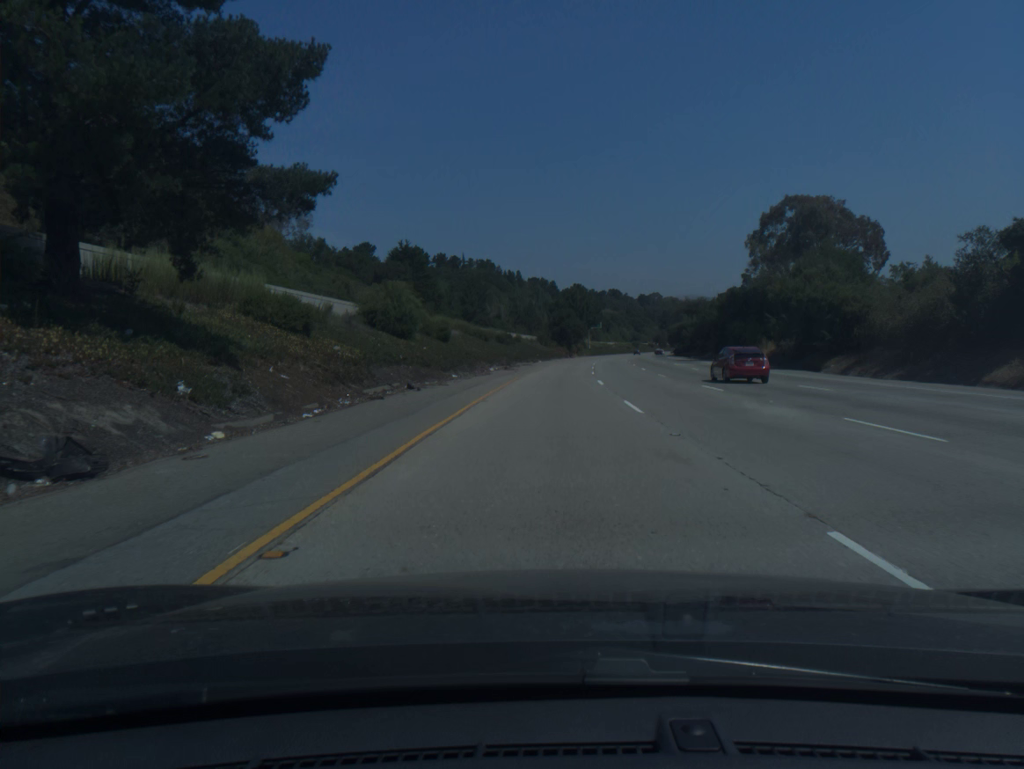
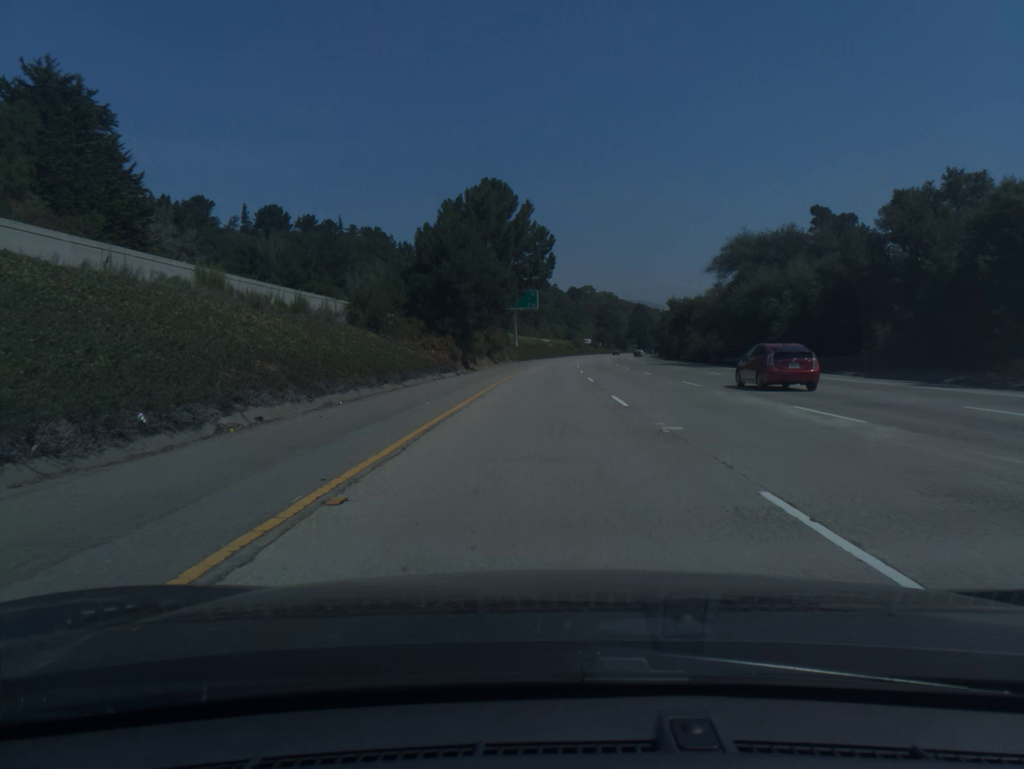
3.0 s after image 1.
(+5.2, +100.5) m; +6°
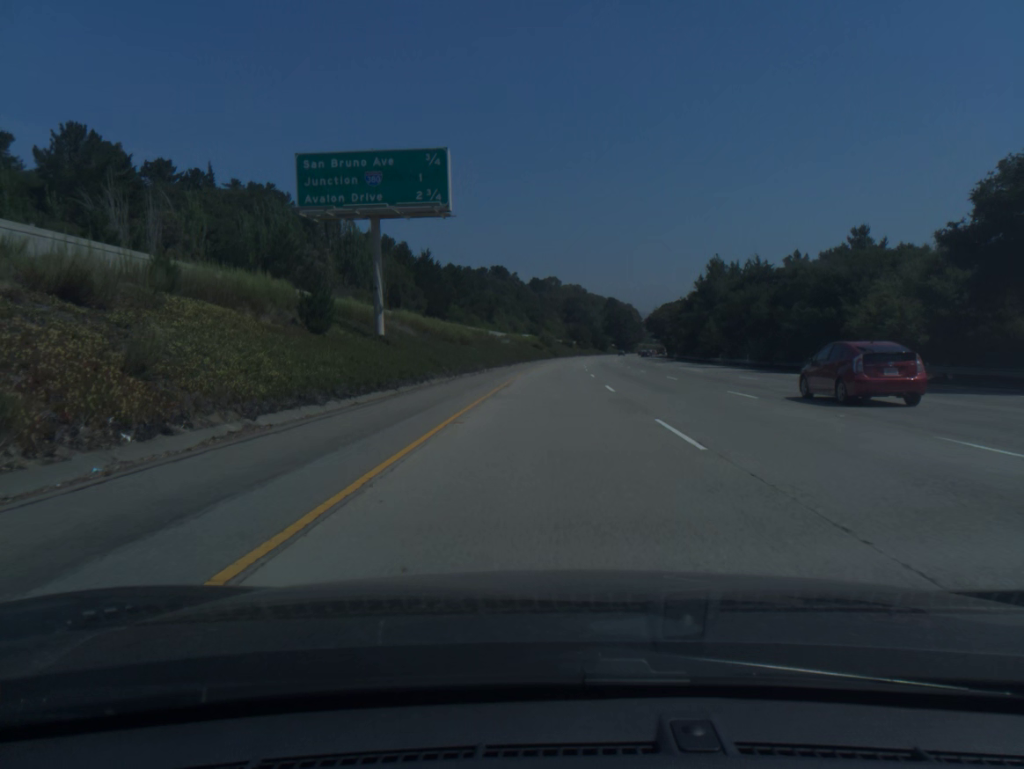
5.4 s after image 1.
(+1.9, +80.4) m; +3°
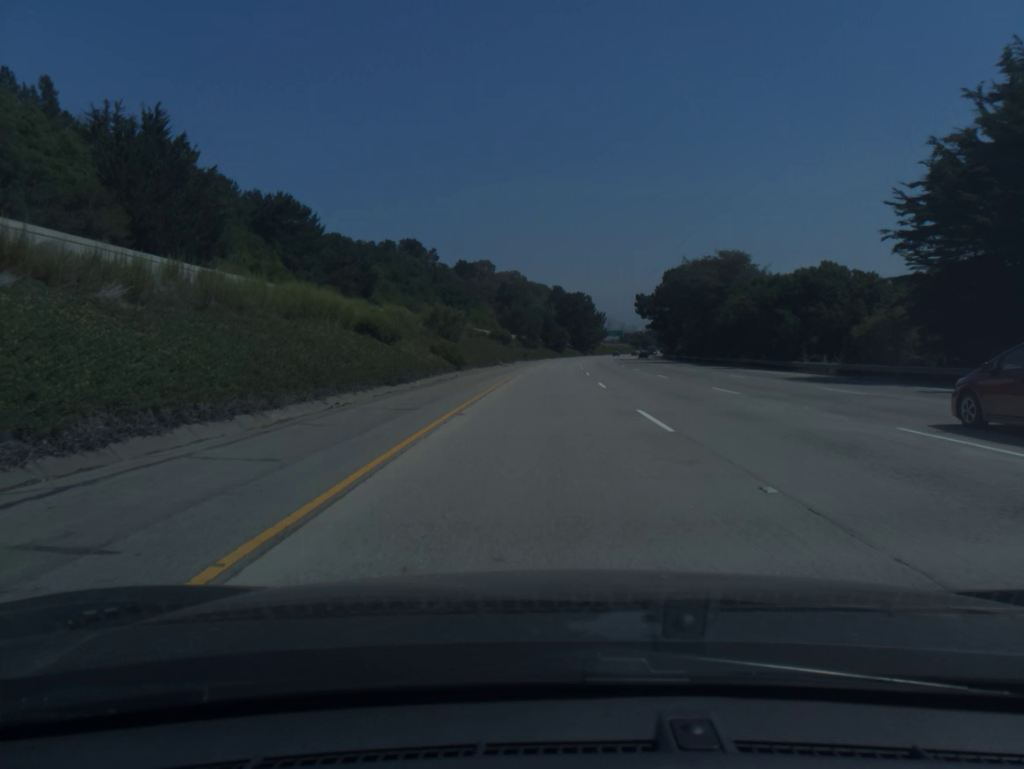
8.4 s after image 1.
(+4.0, +100.5) m; +5°
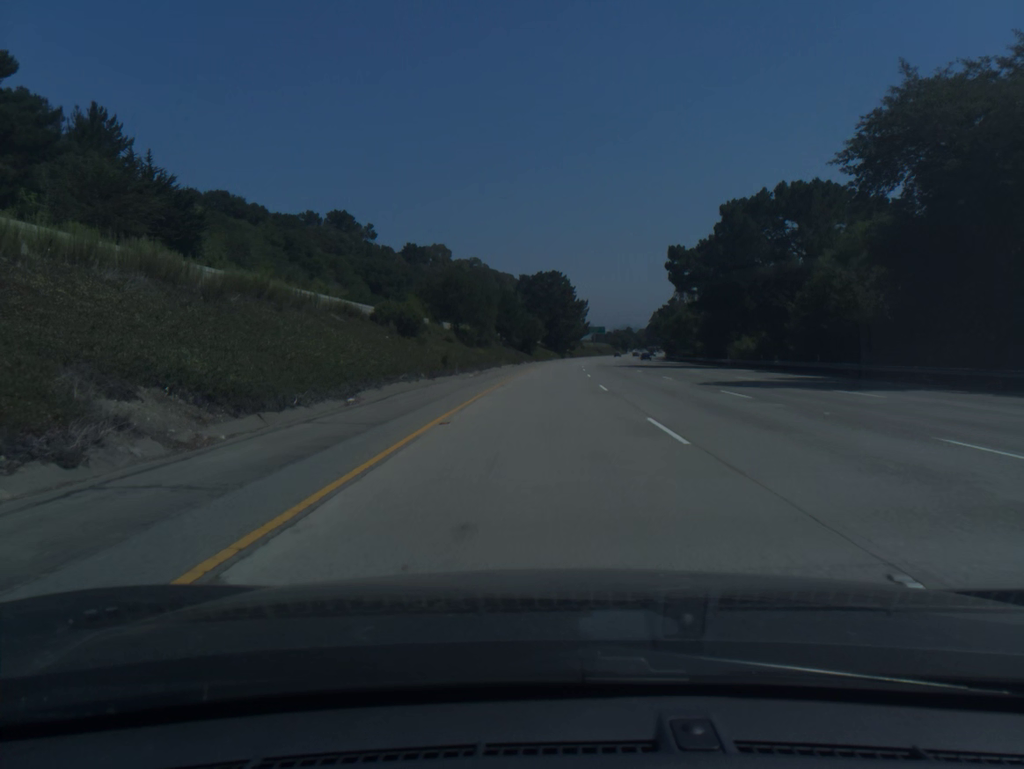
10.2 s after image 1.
(+1.3, +60.3) m; +2°
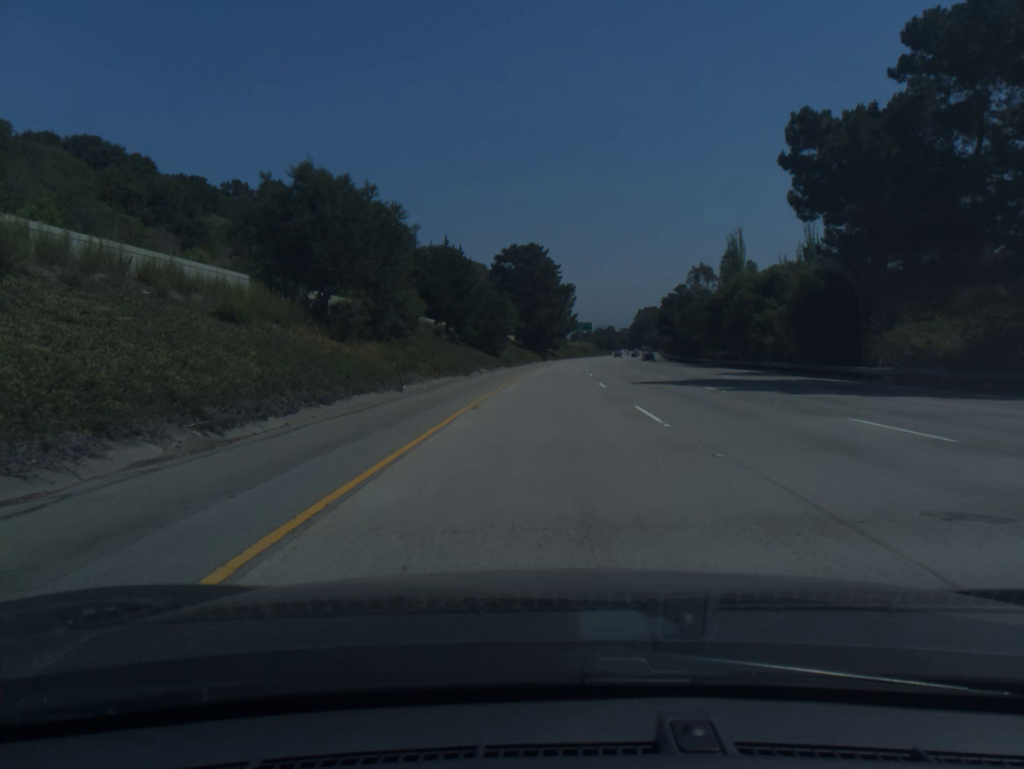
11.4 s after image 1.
(+0.5, +40.2) m; +2°
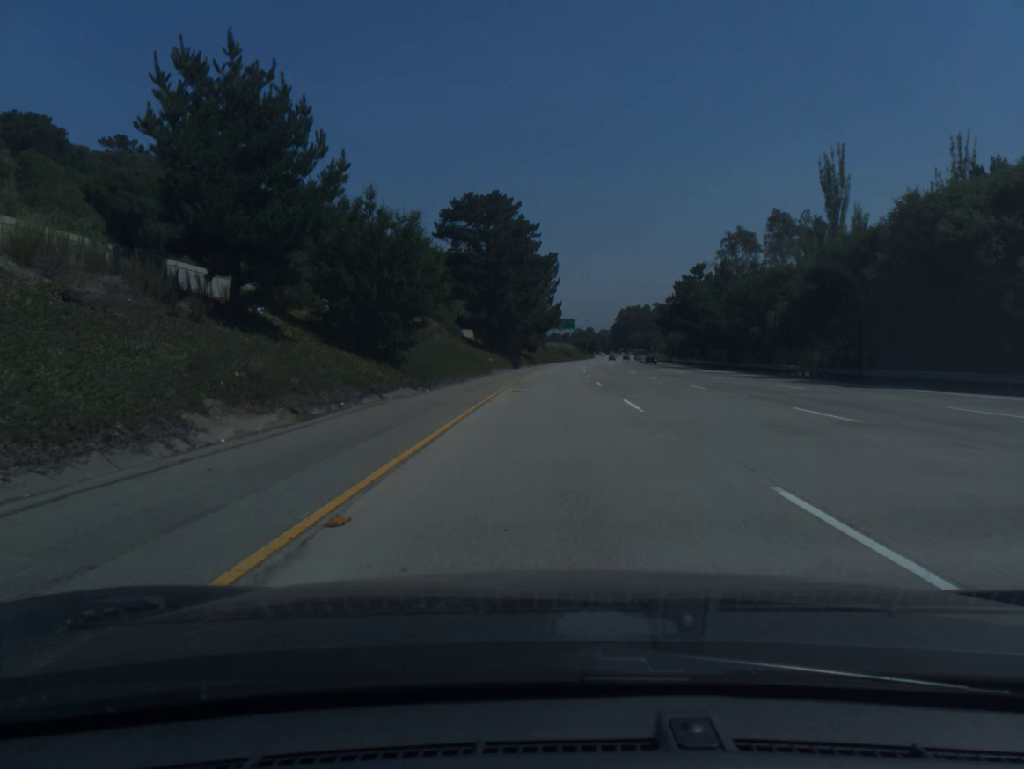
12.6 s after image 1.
(+0.7, +40.1) m; +2°
